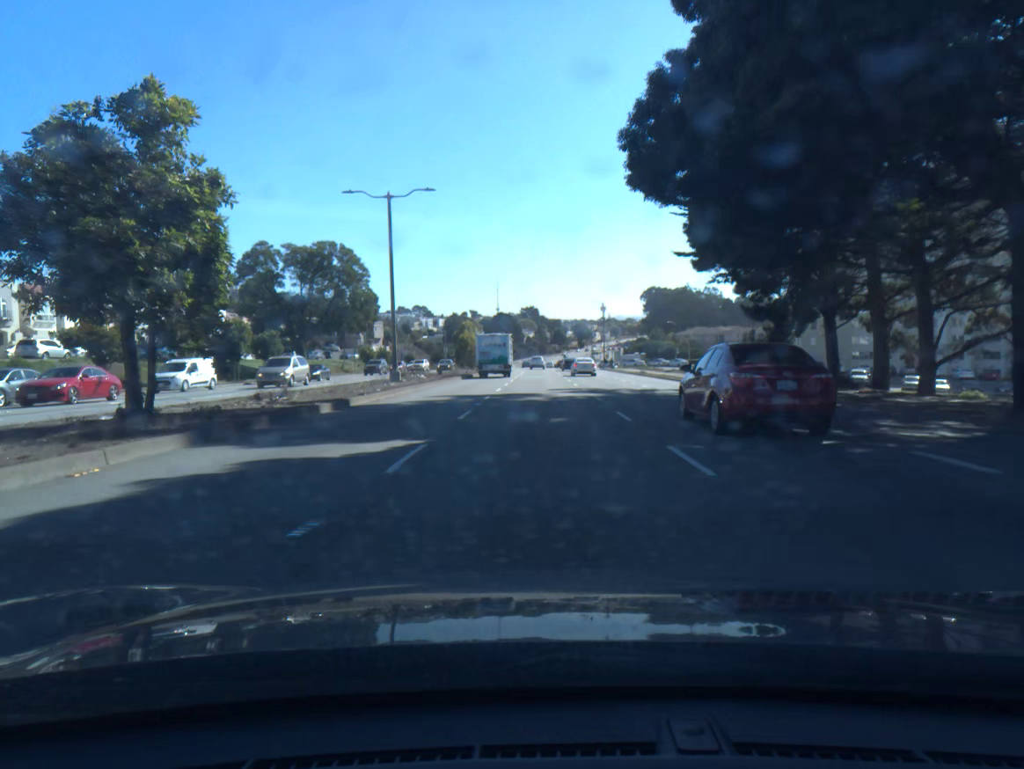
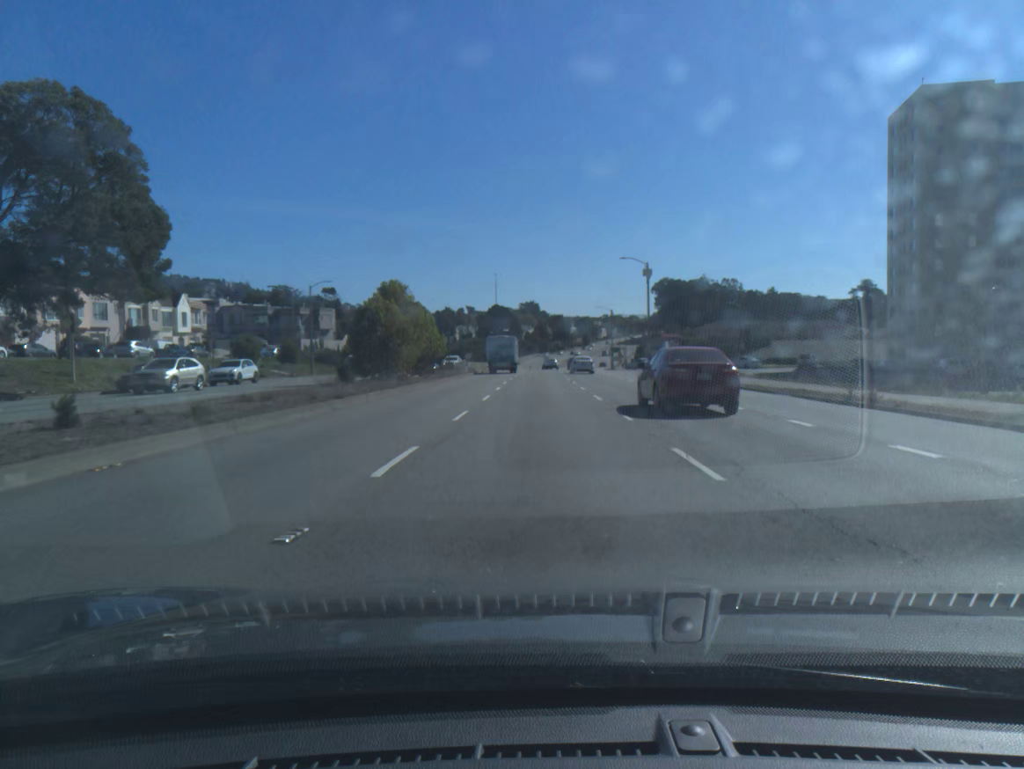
(+0.1, +44.9) m; 0°
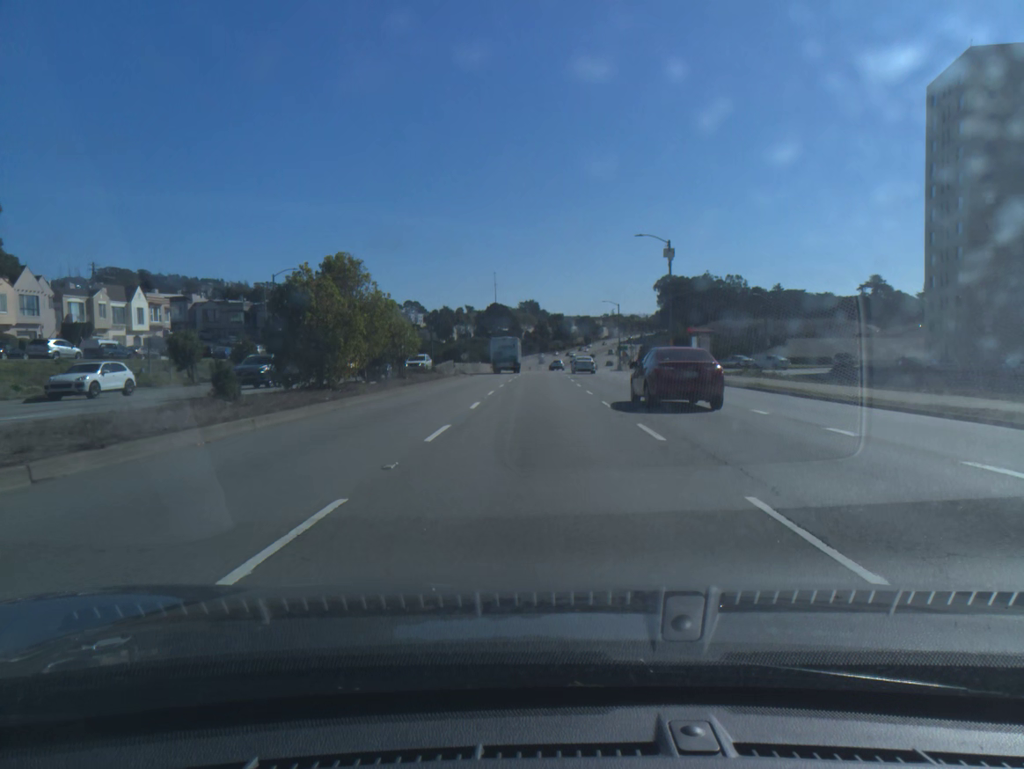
(0.0, +11.3) m; 0°
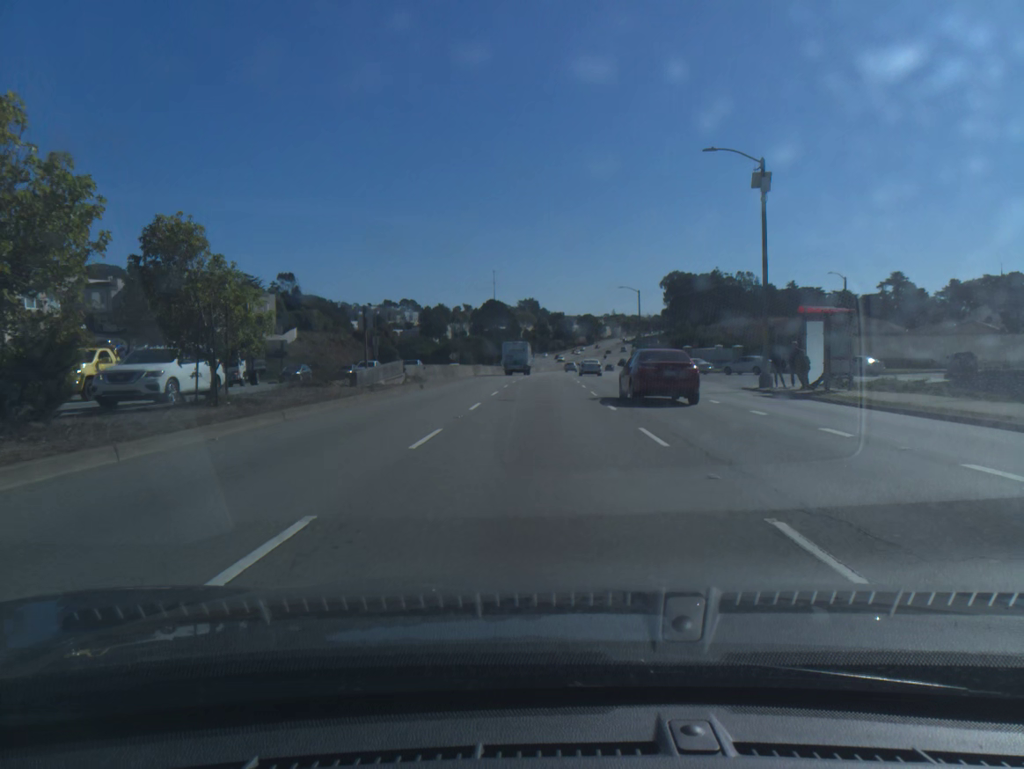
(0.0, +22.8) m; 0°
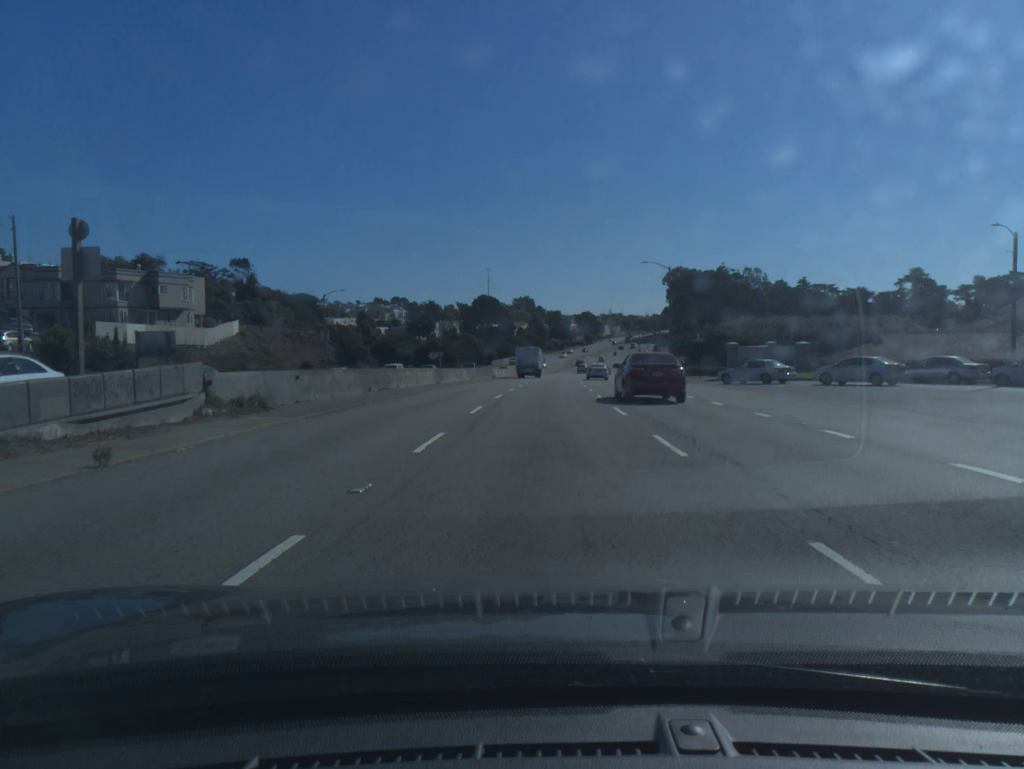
(0.0, +23.0) m; 0°
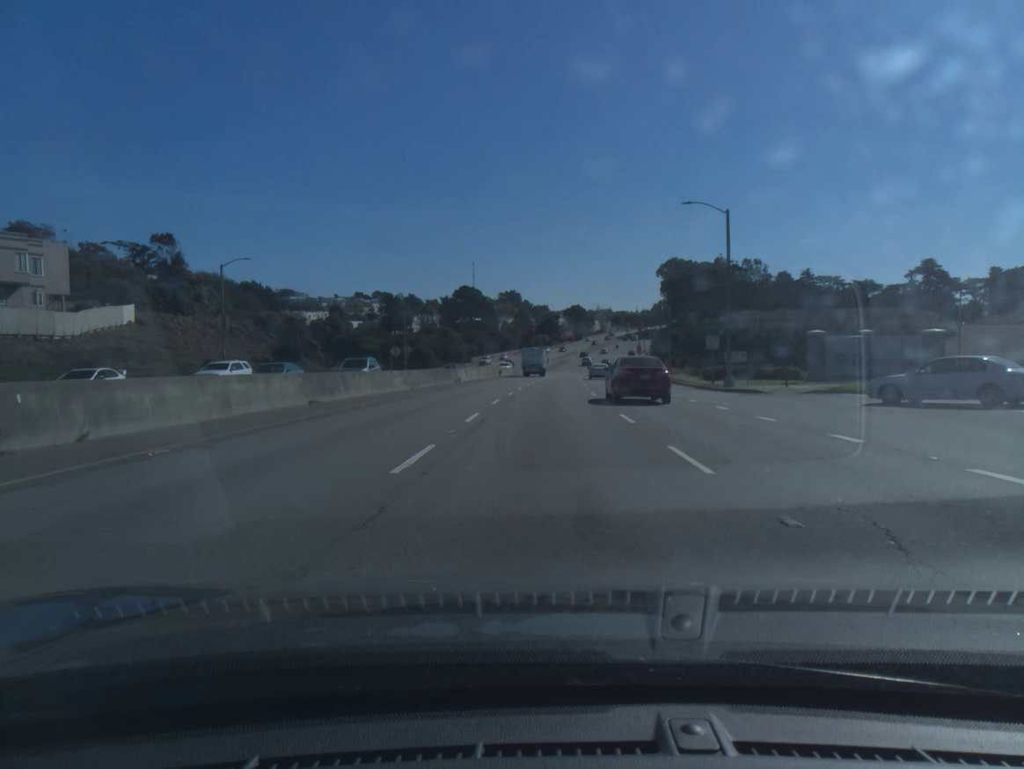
(+0.2, +23.7) m; +1°
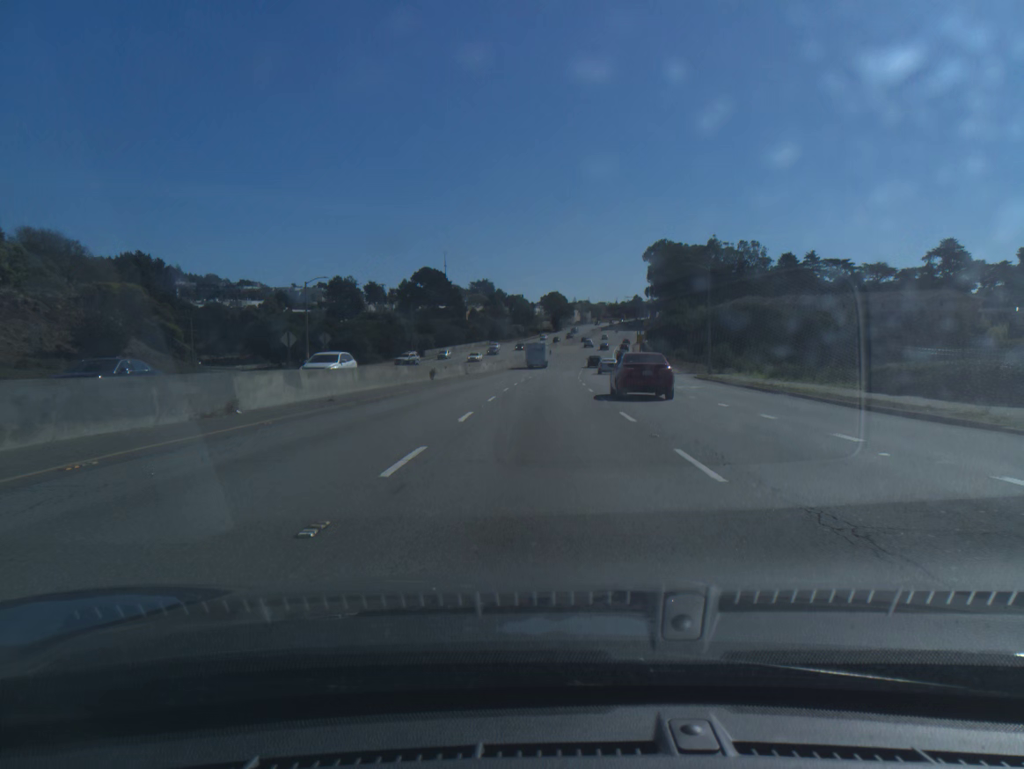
(+0.6, +37.4) m; +2°
